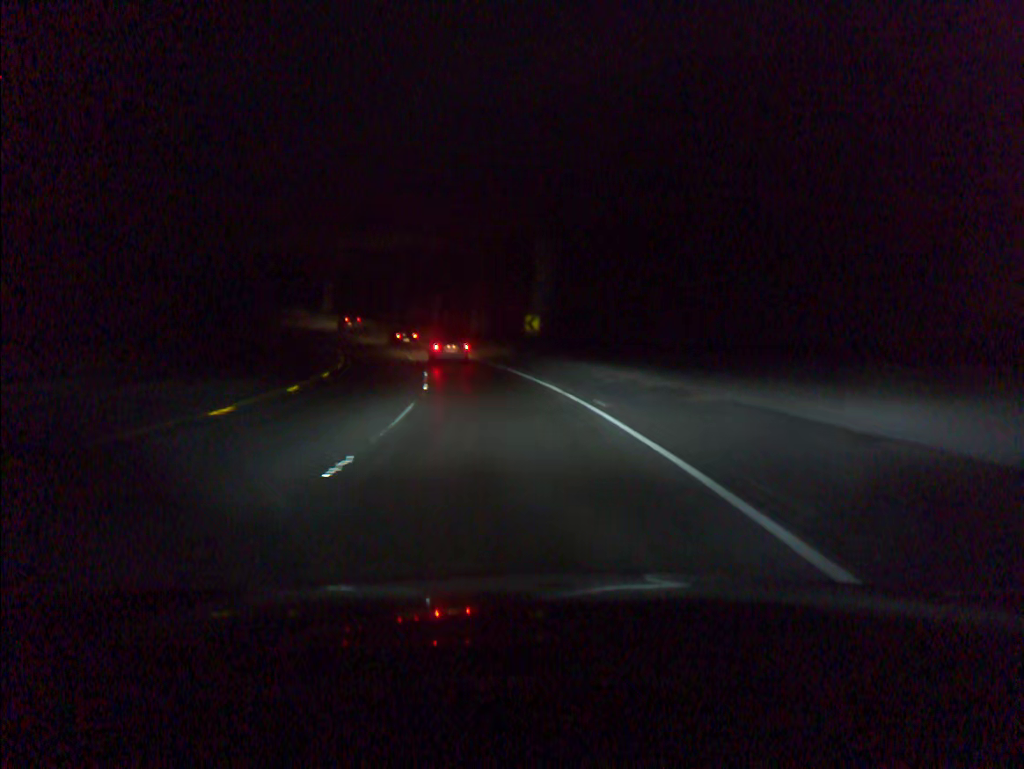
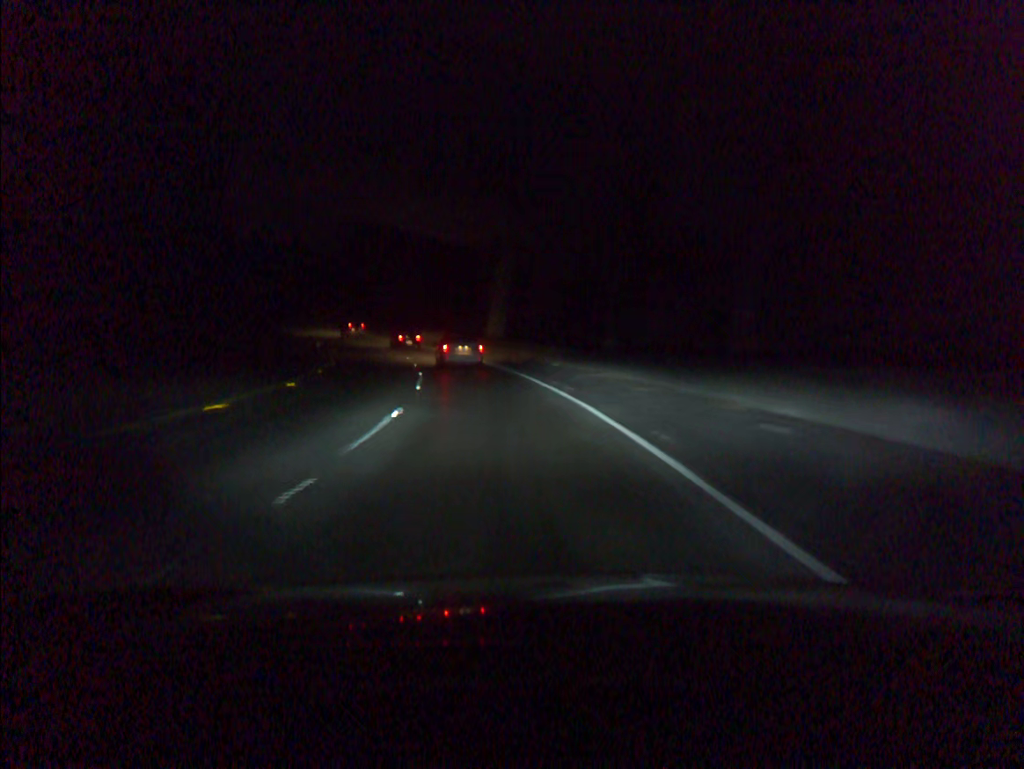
(-8.9, +62.2) m; -16°
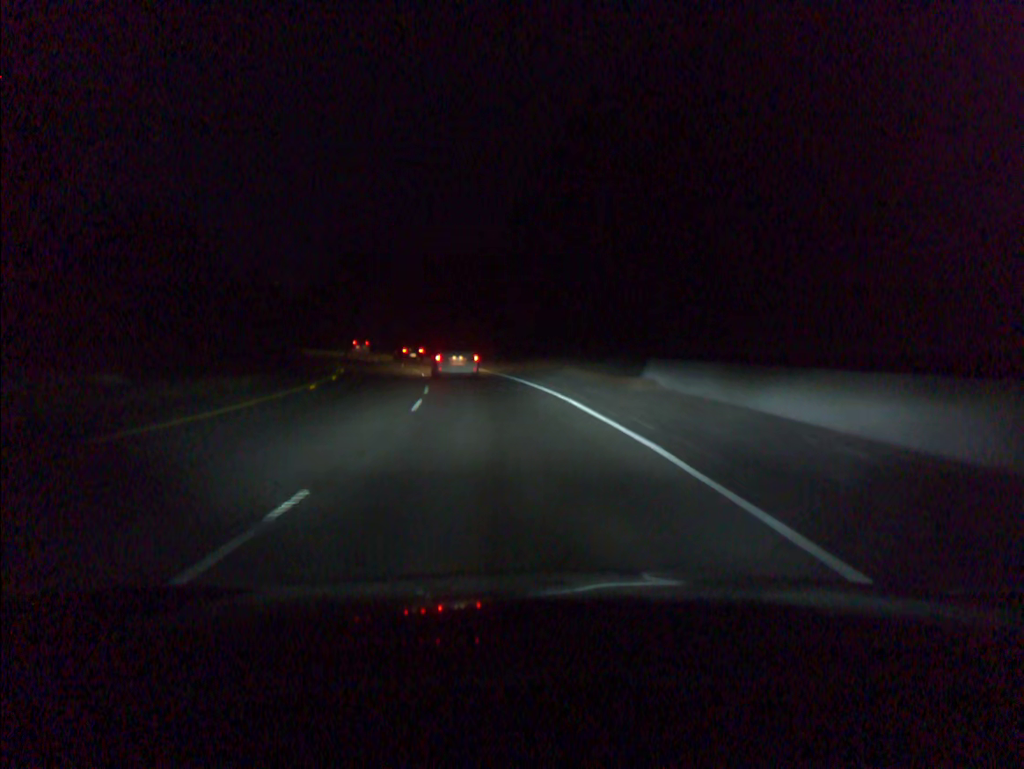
(-7.6, +53.7) m; -16°
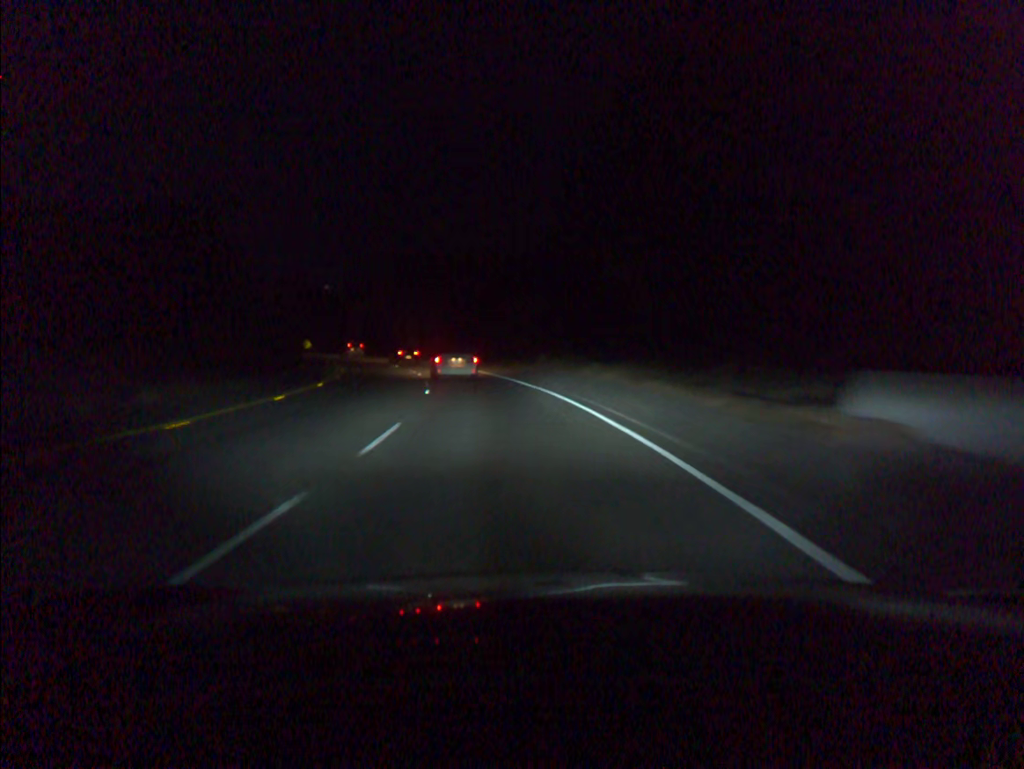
(-0.4, +12.7) m; -4°
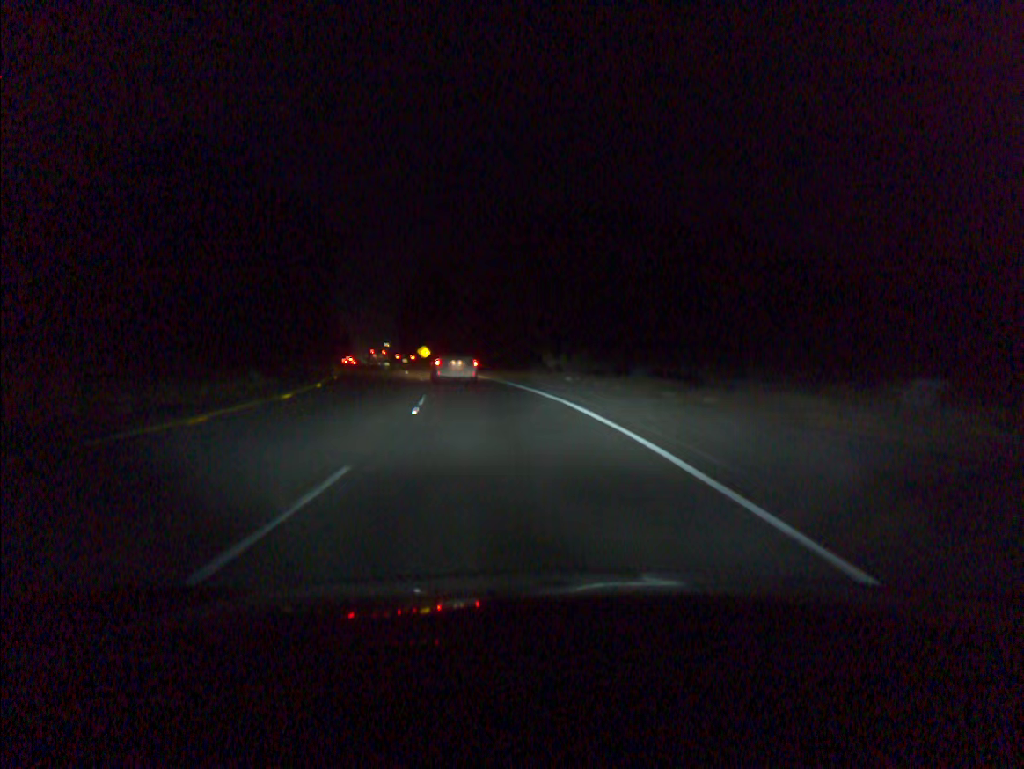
(-4.0, +36.4) m; -13°
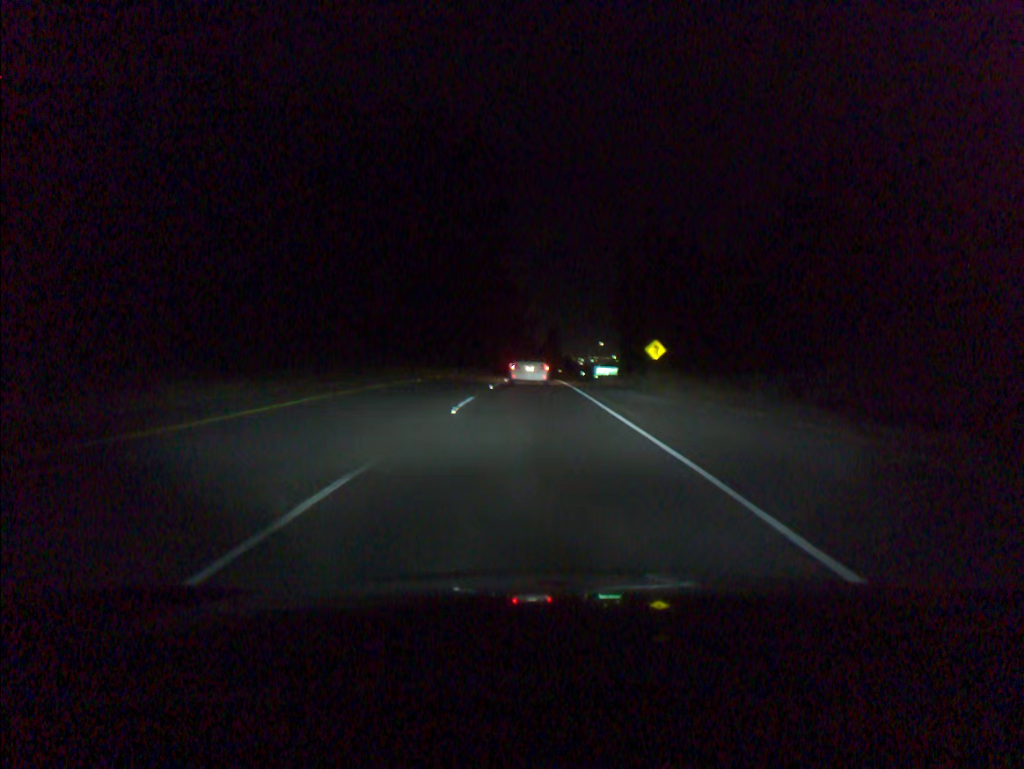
(-10.2, +58.1) m; -18°
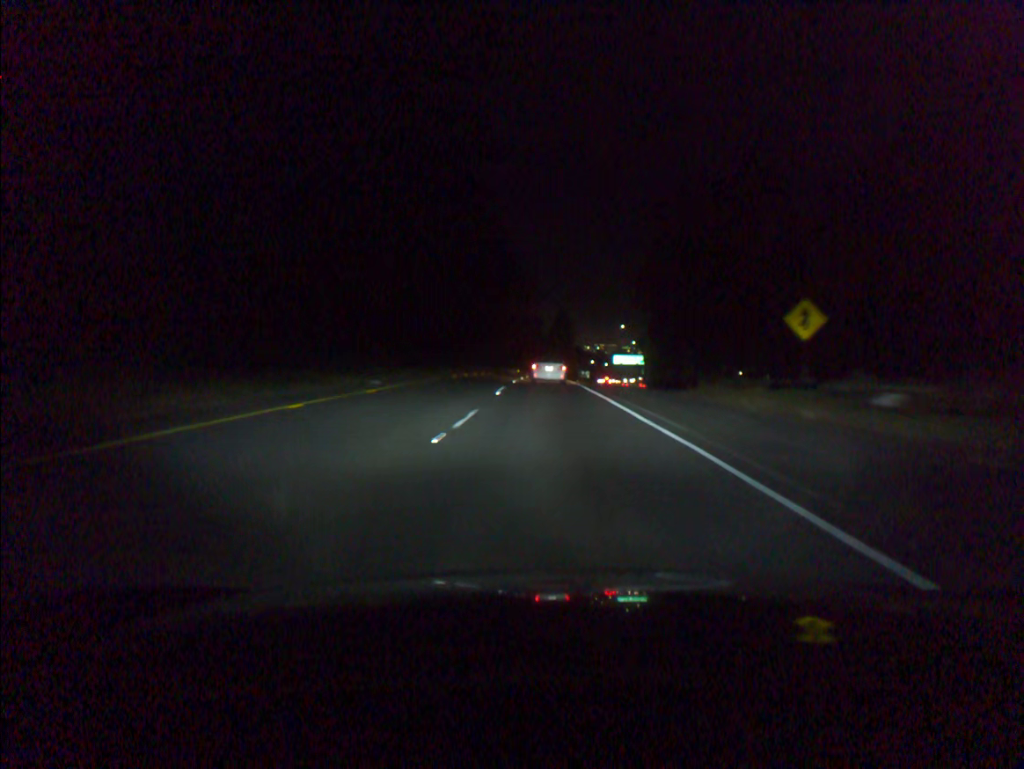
(-0.5, +35.4) m; 0°
